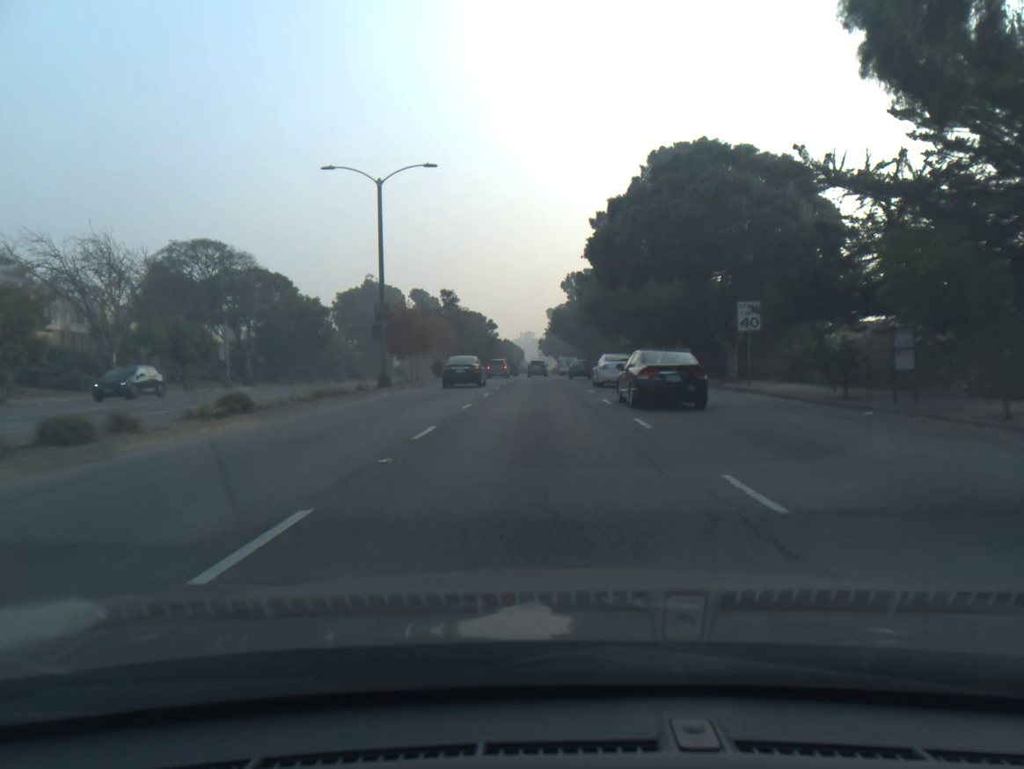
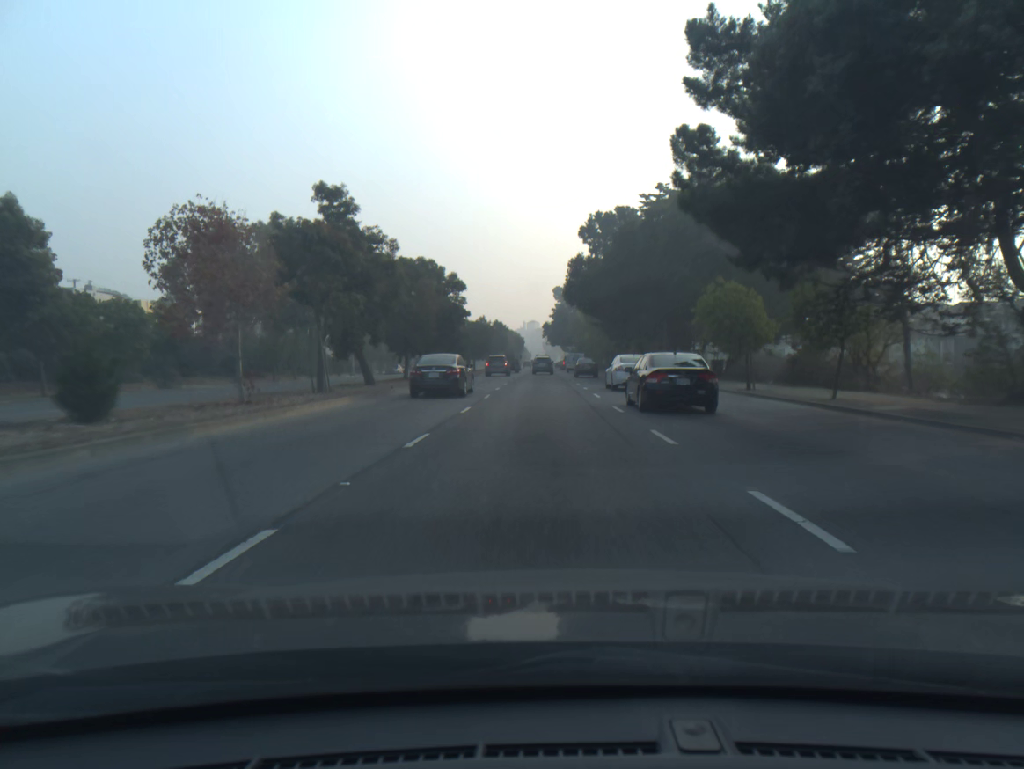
(-0.1, +44.9) m; 0°
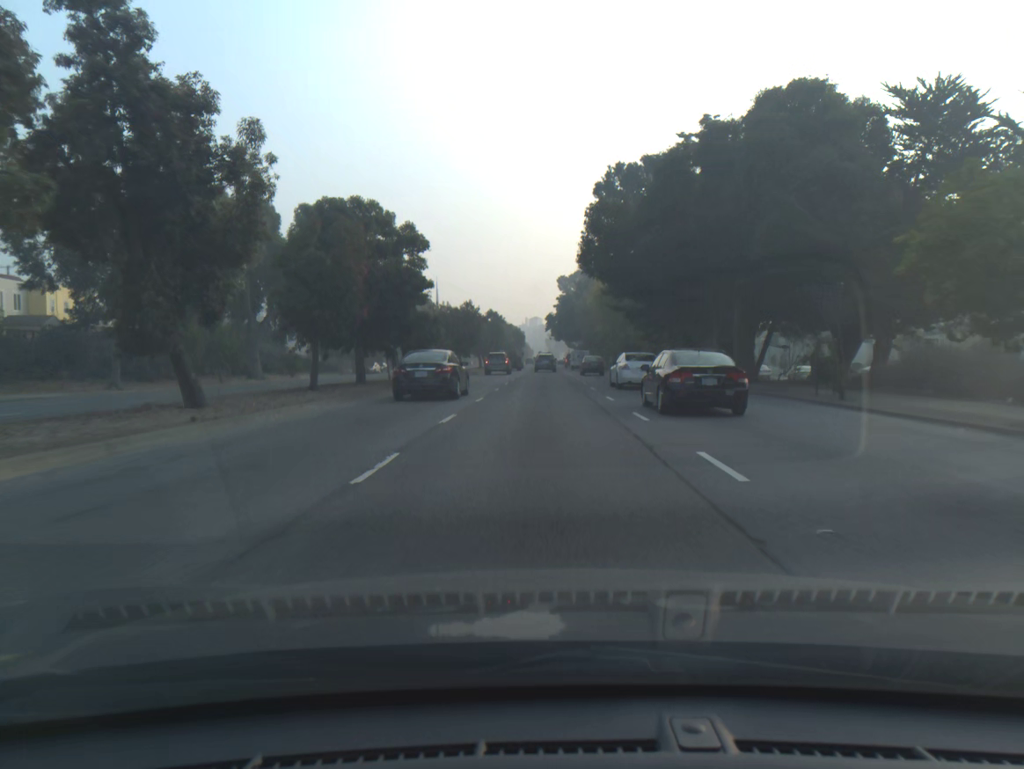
(0.0, +18.1) m; 0°
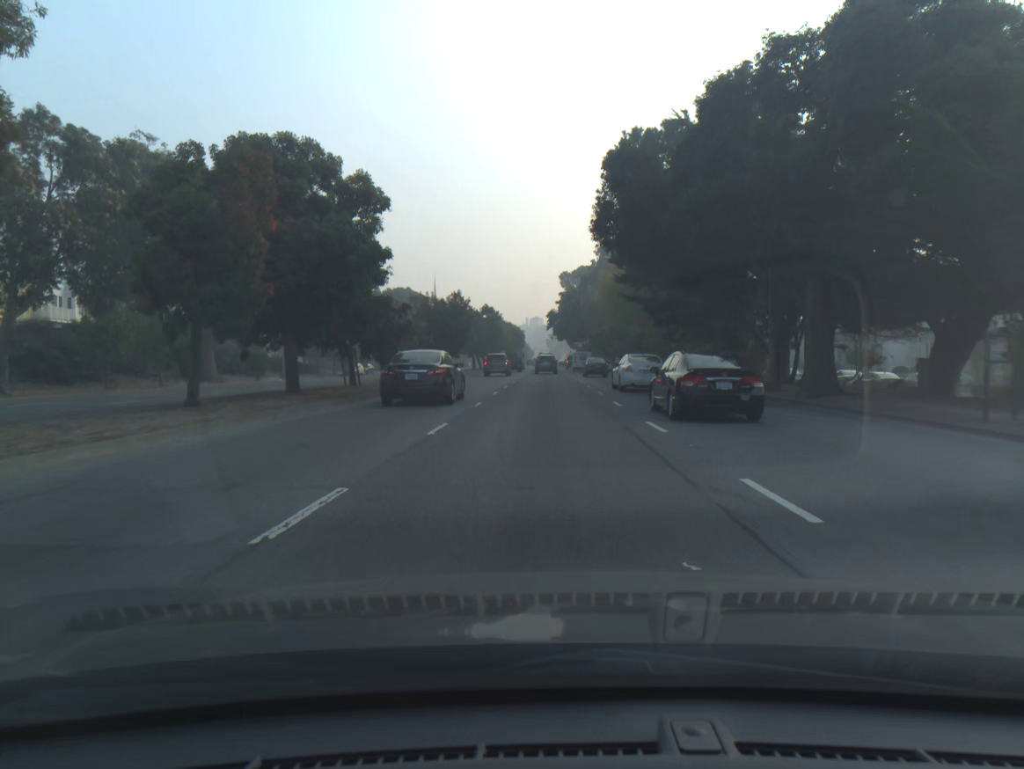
(0.0, +9.0) m; 0°
